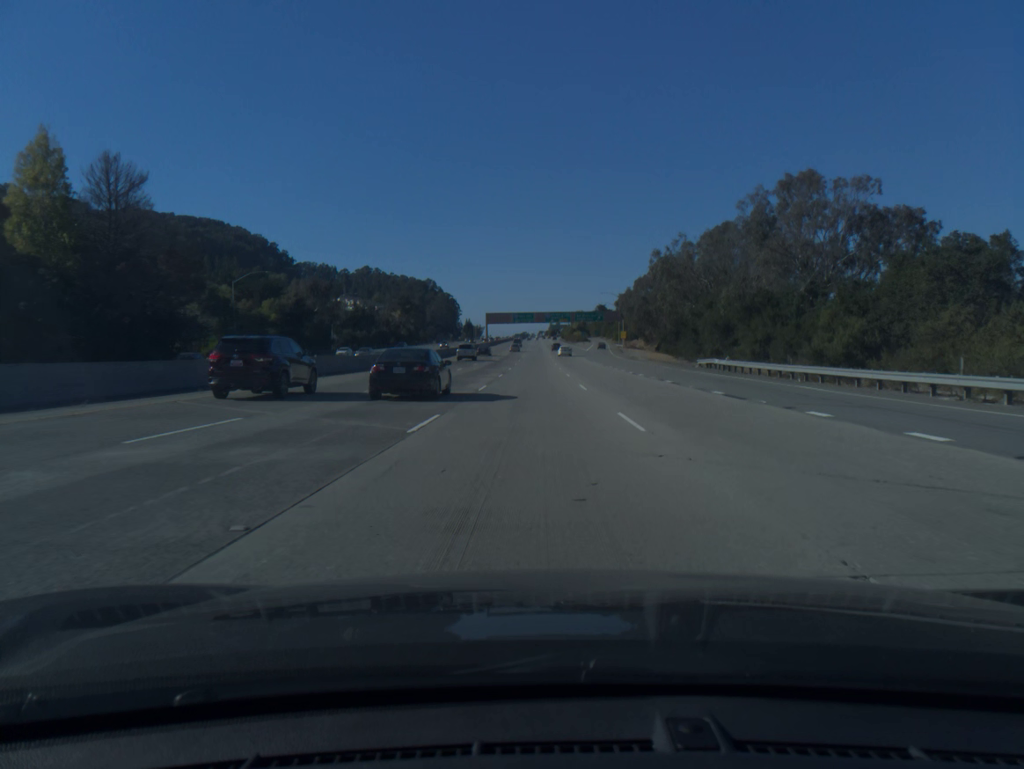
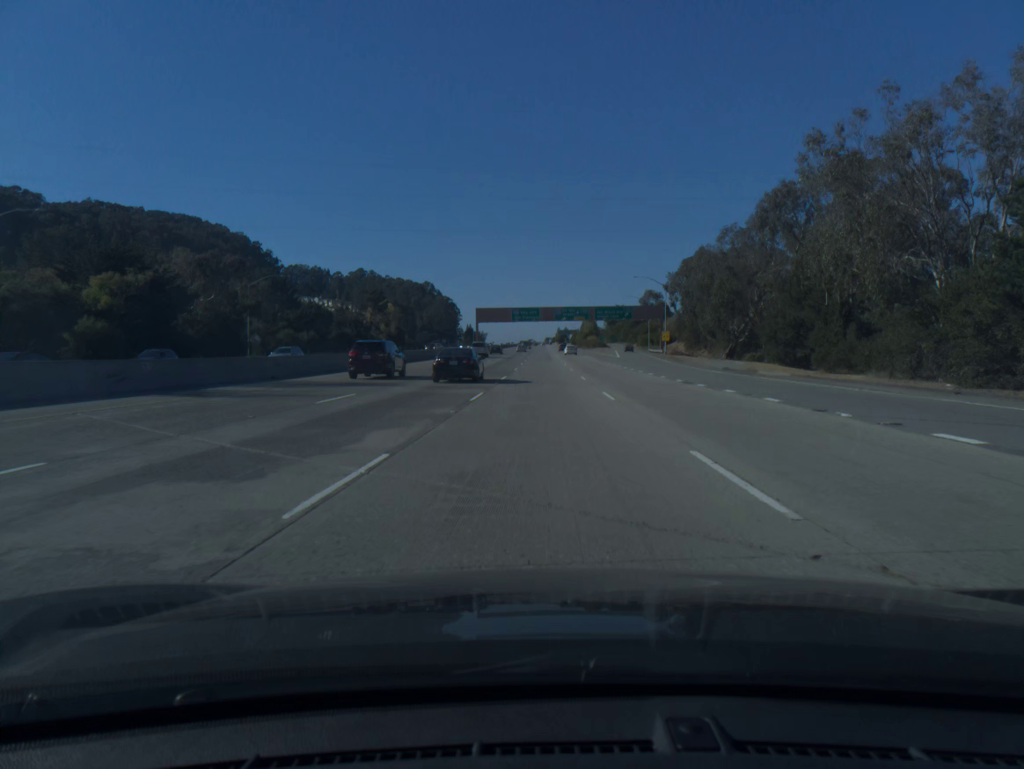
(-0.3, +50.2) m; -1°
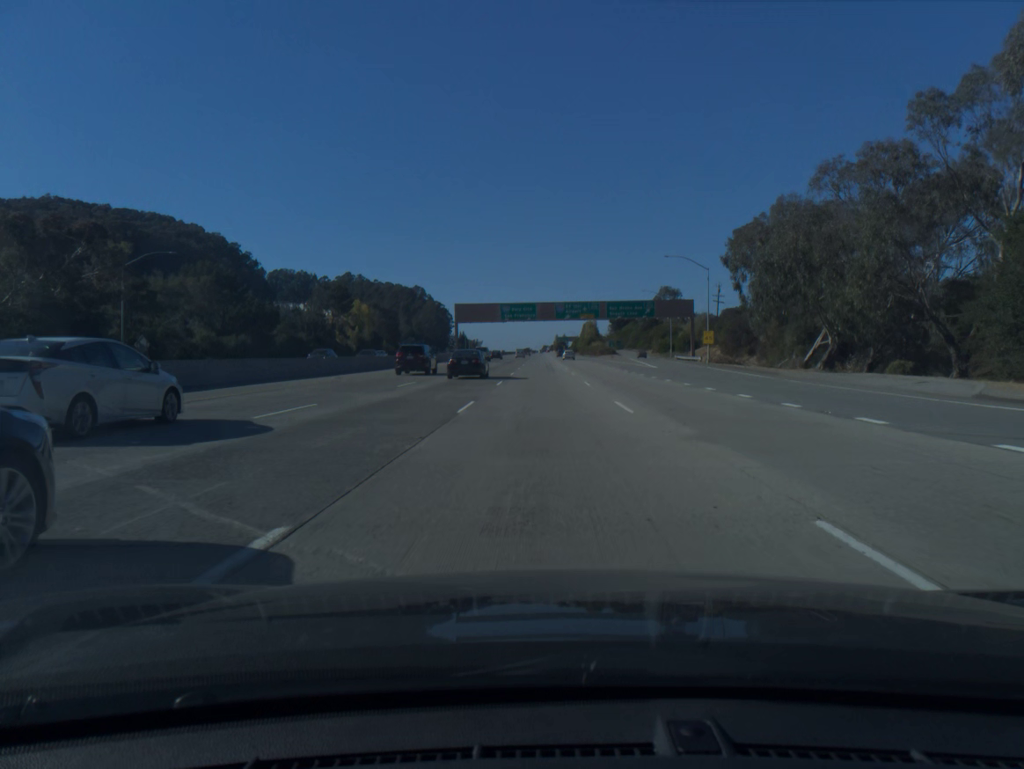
(+0.1, +33.2) m; 0°
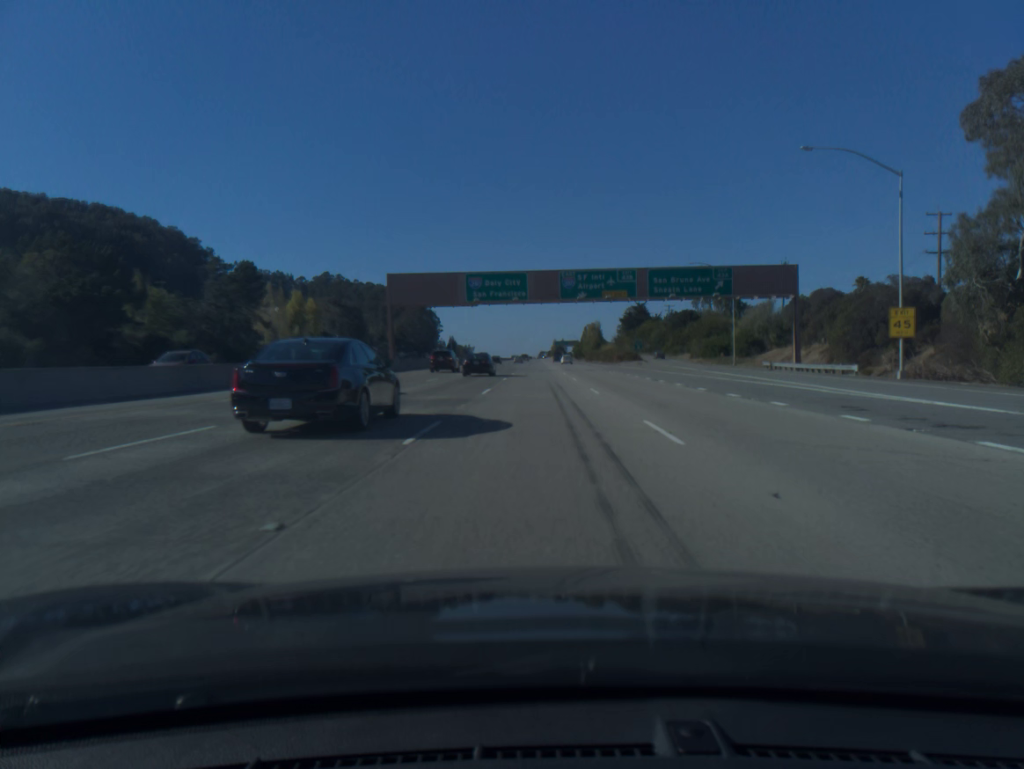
(0.0, +49.7) m; 0°
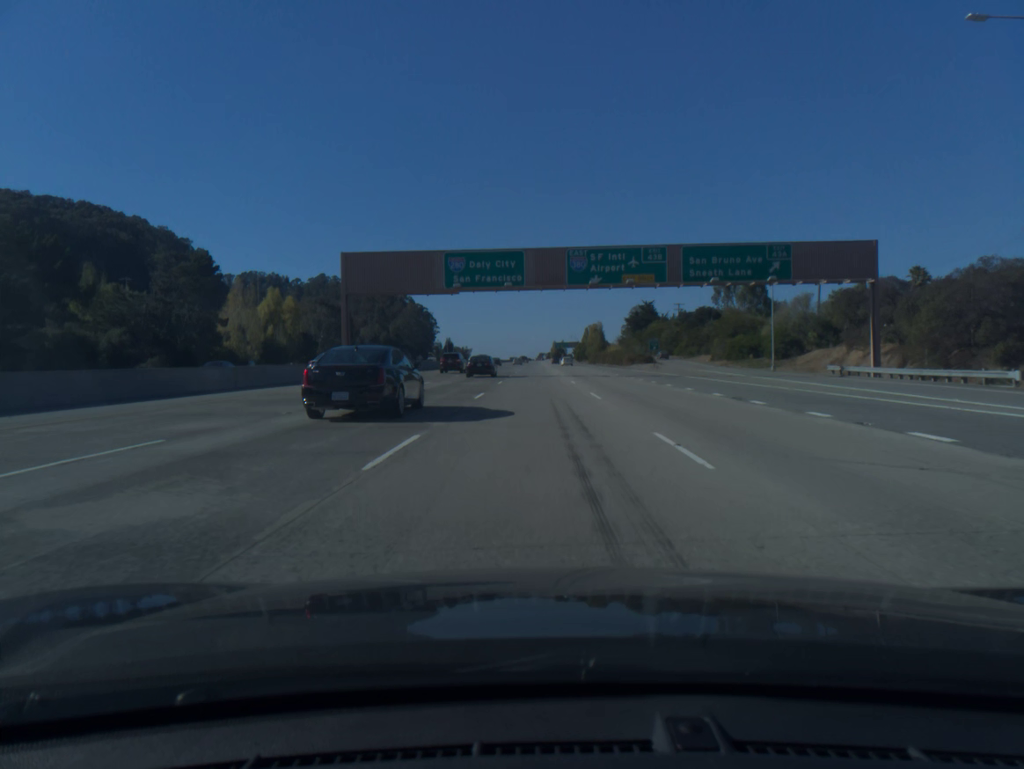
(0.0, +16.5) m; 0°
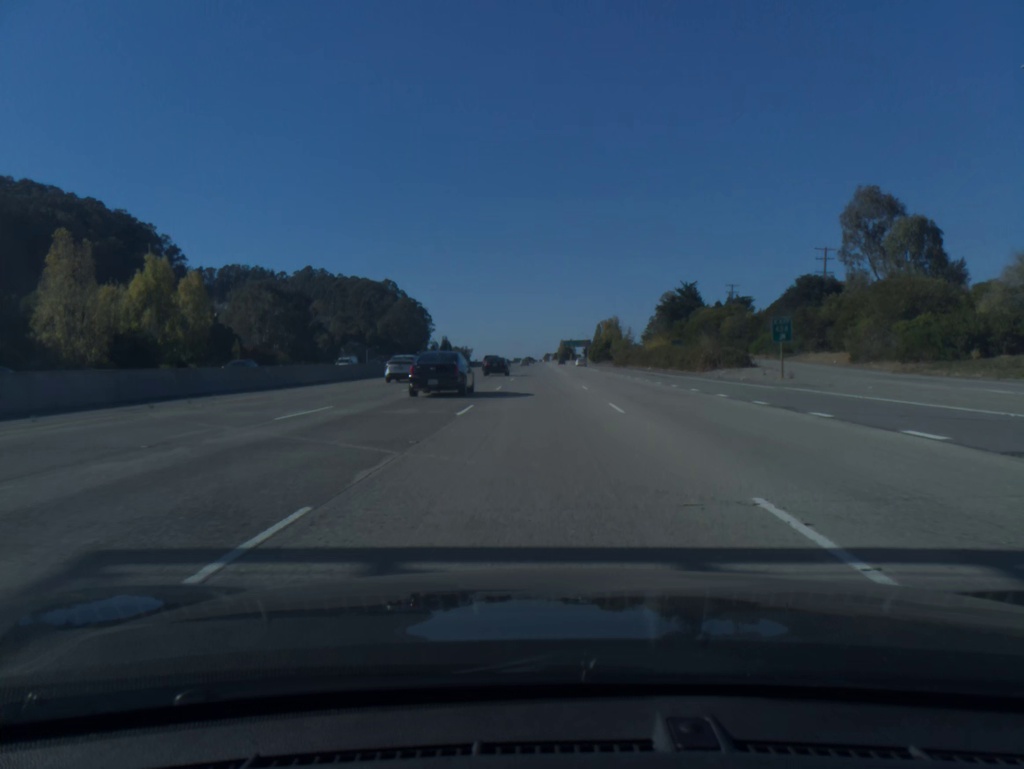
(-0.1, +49.7) m; 0°
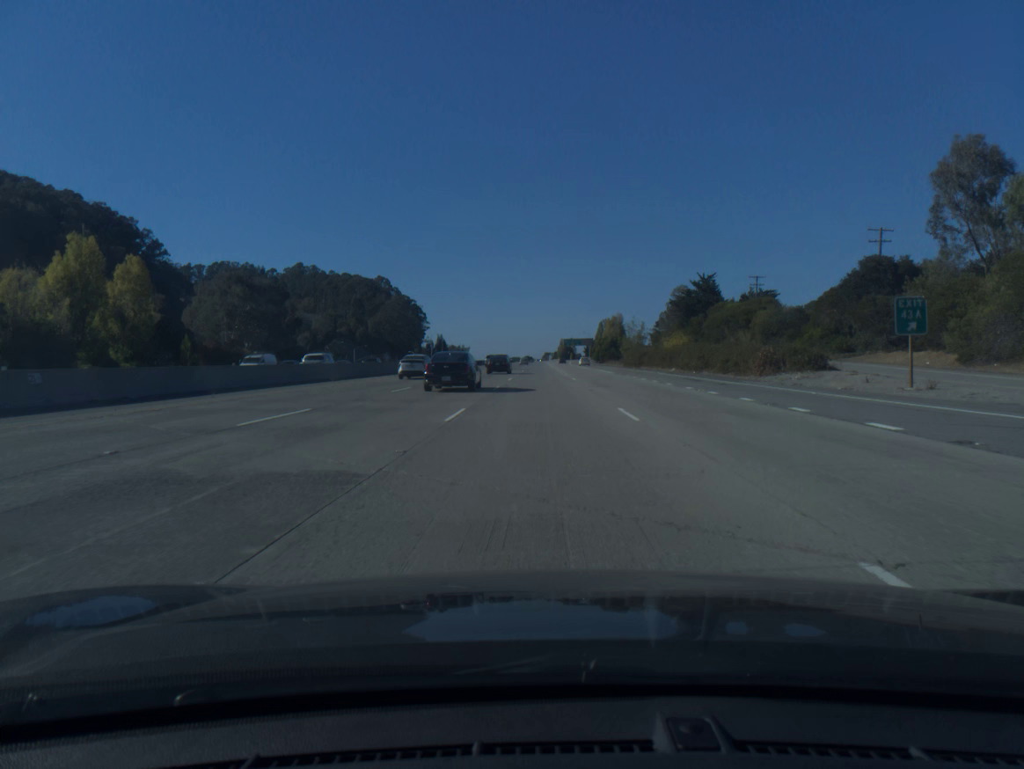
(0.0, +16.7) m; 0°
